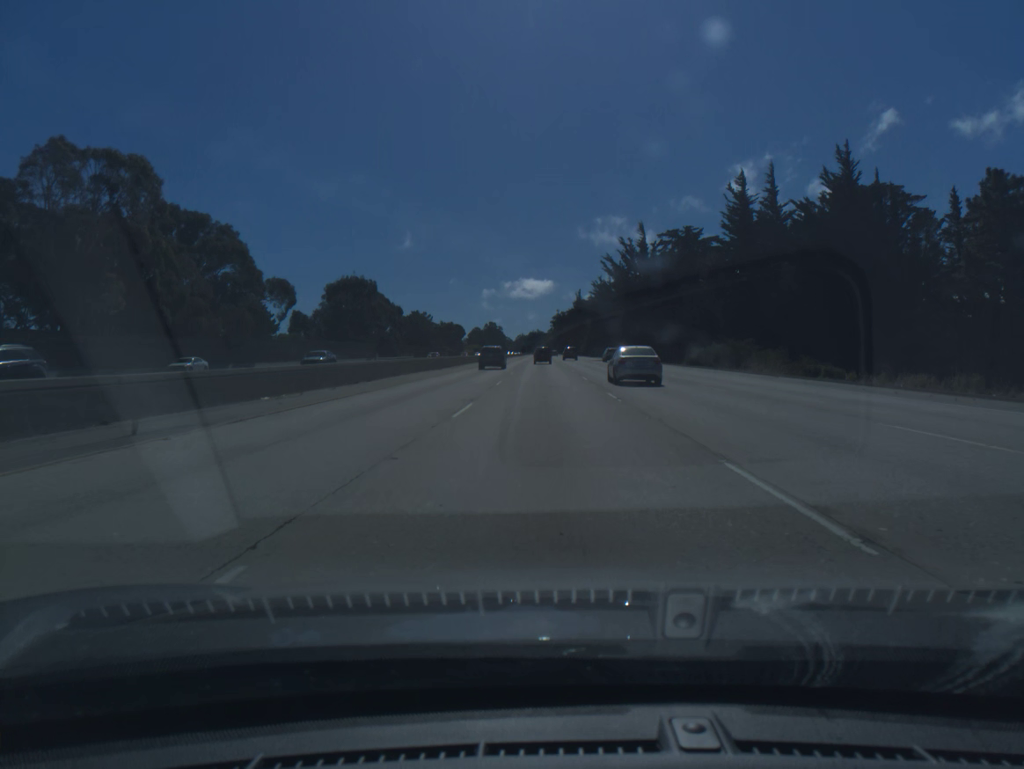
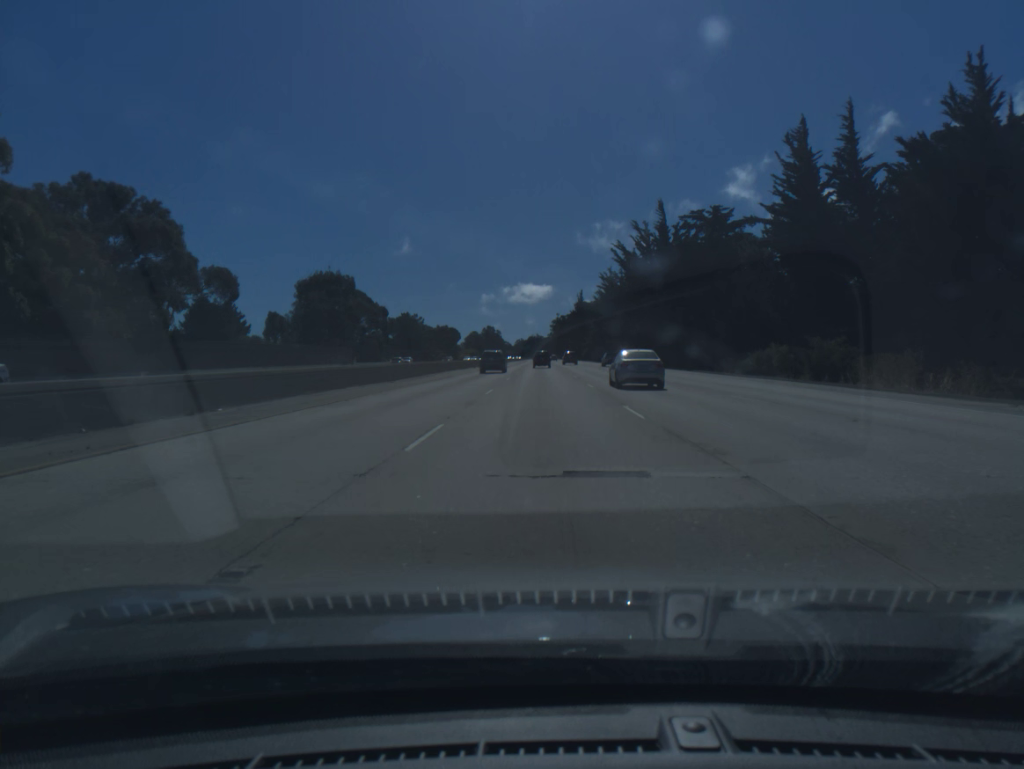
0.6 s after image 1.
(0.0, +19.3) m; 0°
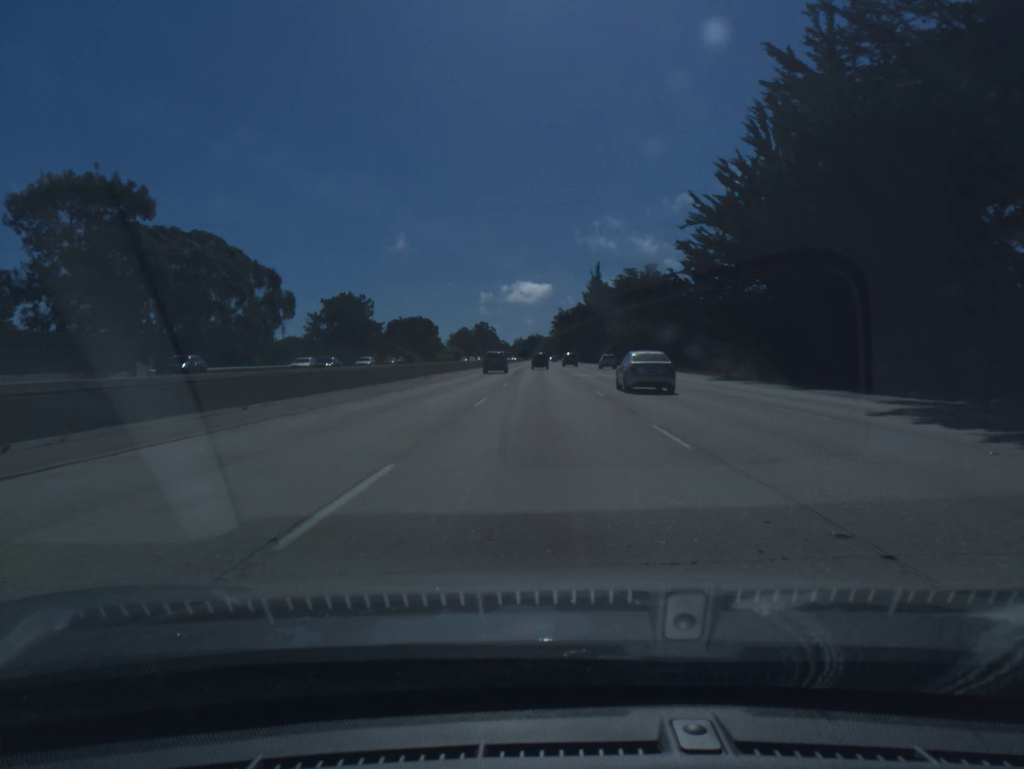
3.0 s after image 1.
(-0.3, +77.4) m; 0°
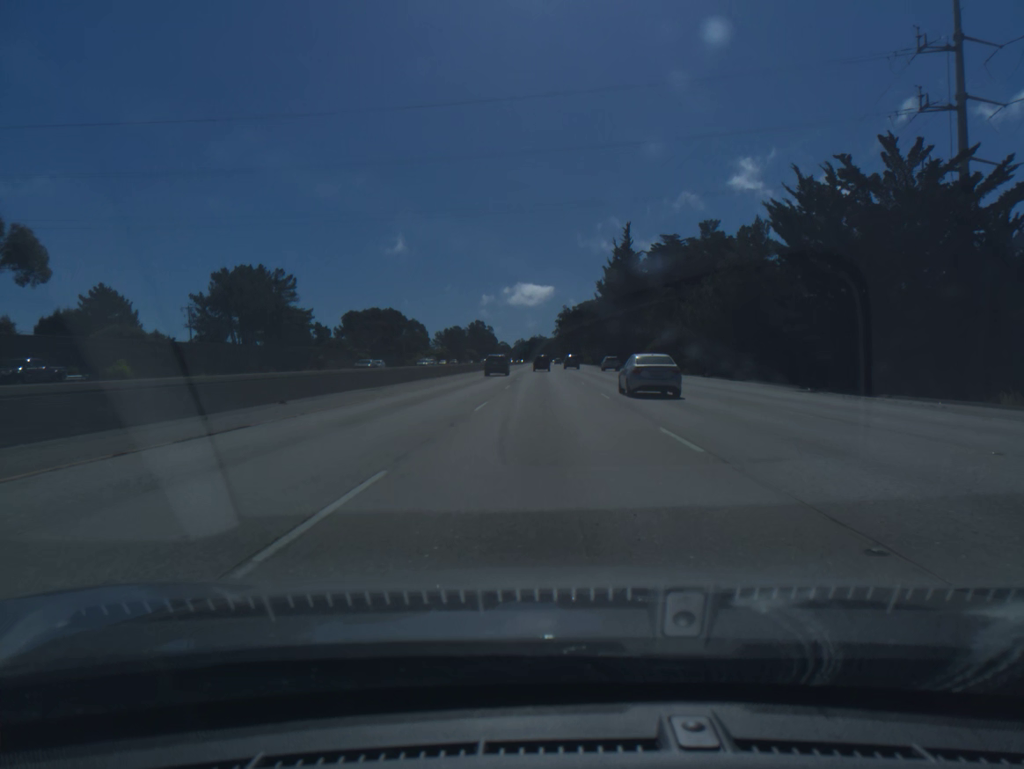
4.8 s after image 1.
(0.0, +58.5) m; 0°
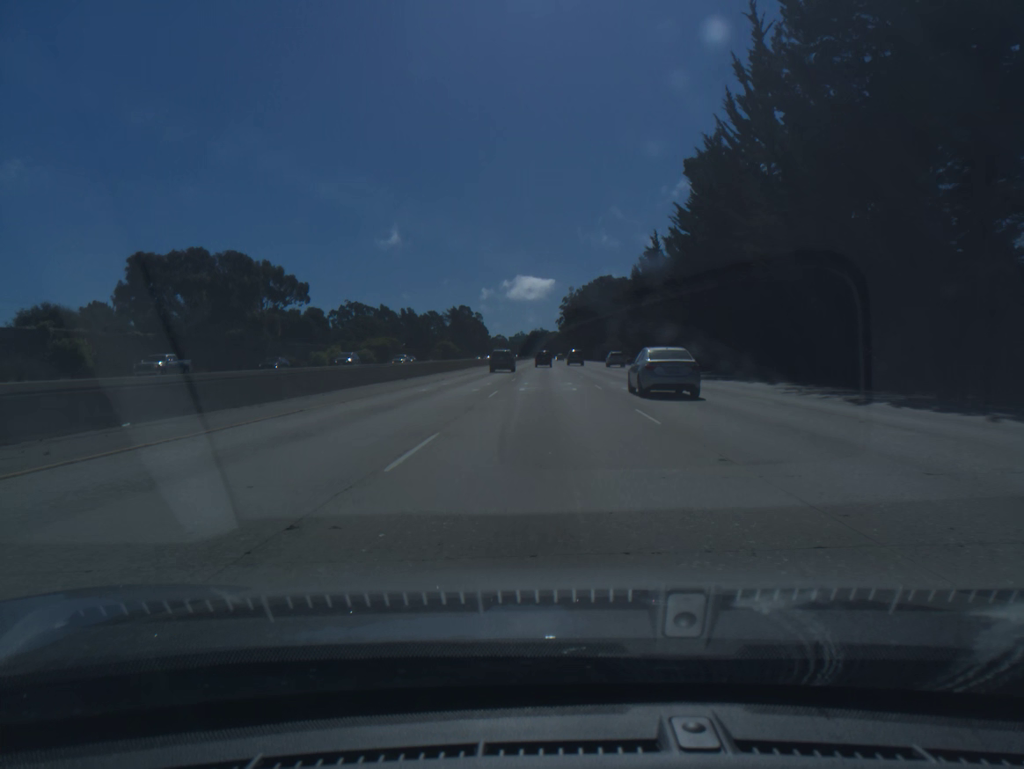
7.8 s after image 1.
(+0.2, +98.0) m; 0°
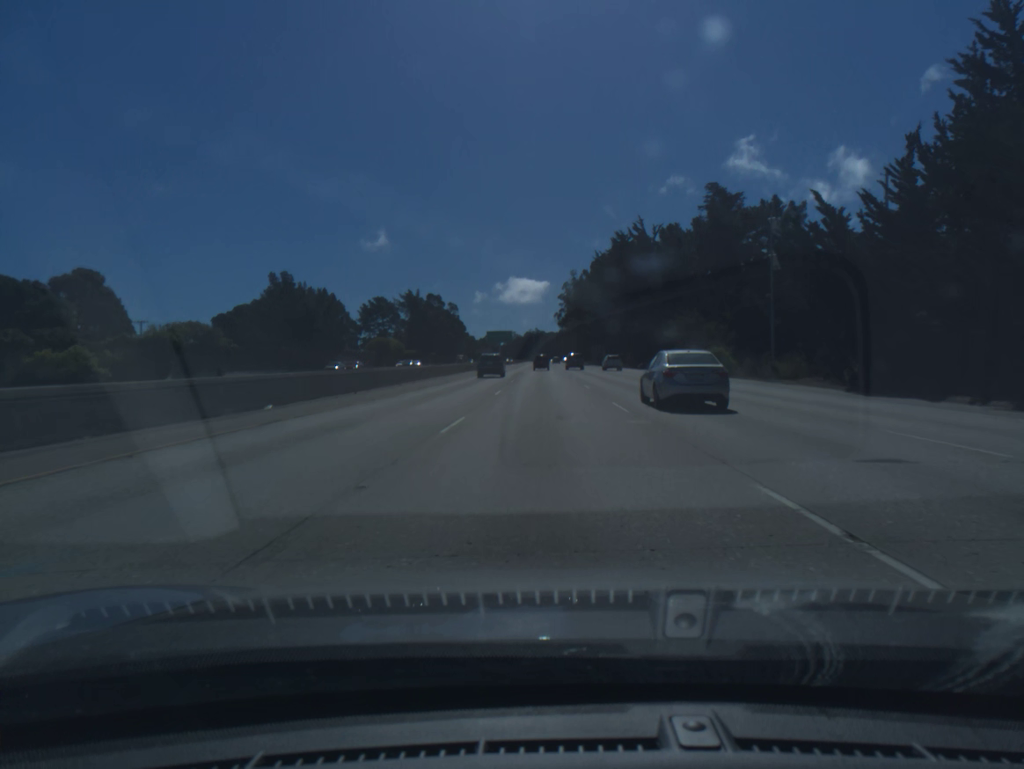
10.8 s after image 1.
(+0.5, +97.9) m; 0°
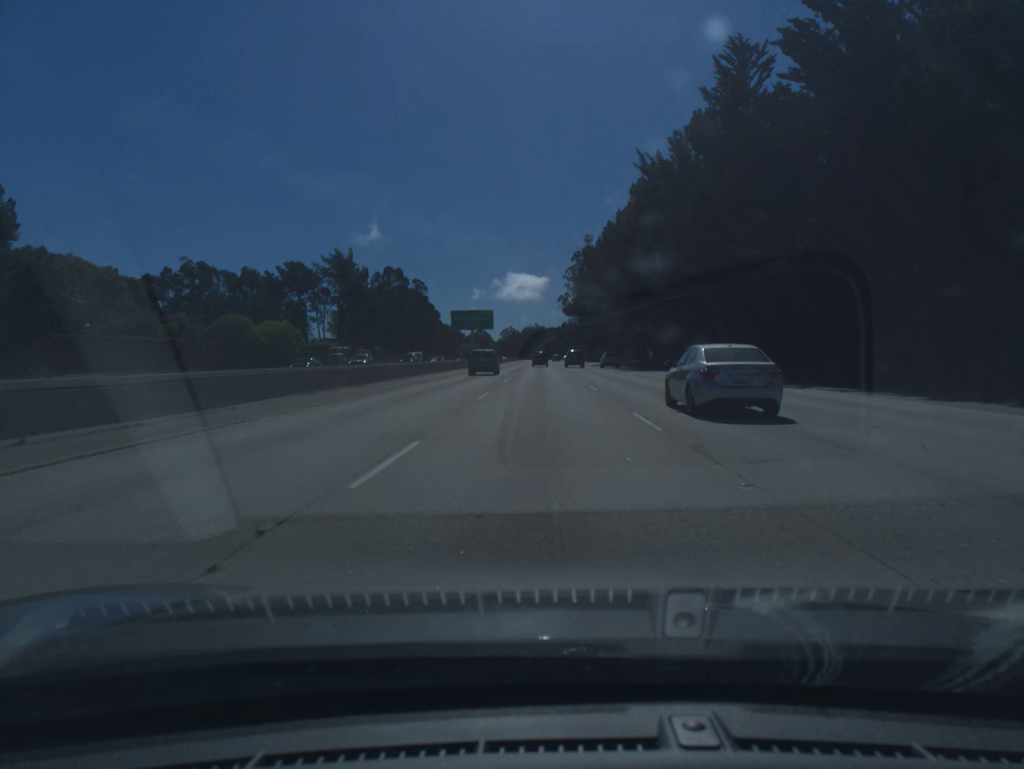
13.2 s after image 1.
(+0.1, +78.5) m; 0°
